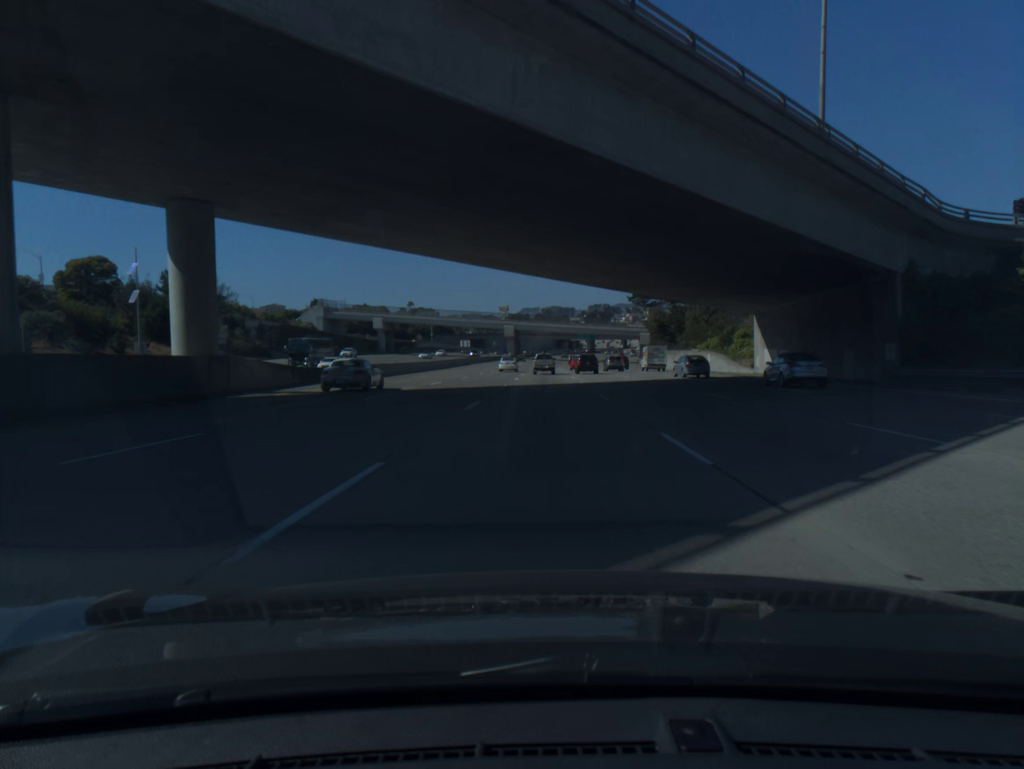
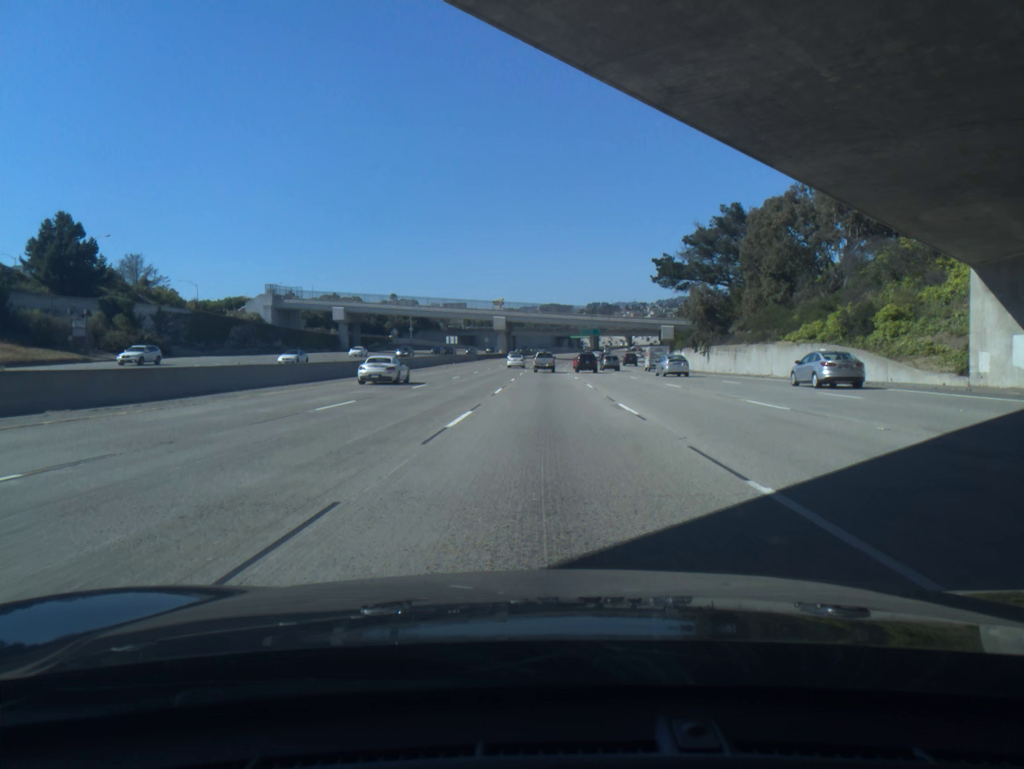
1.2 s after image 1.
(0.0, +33.6) m; 0°
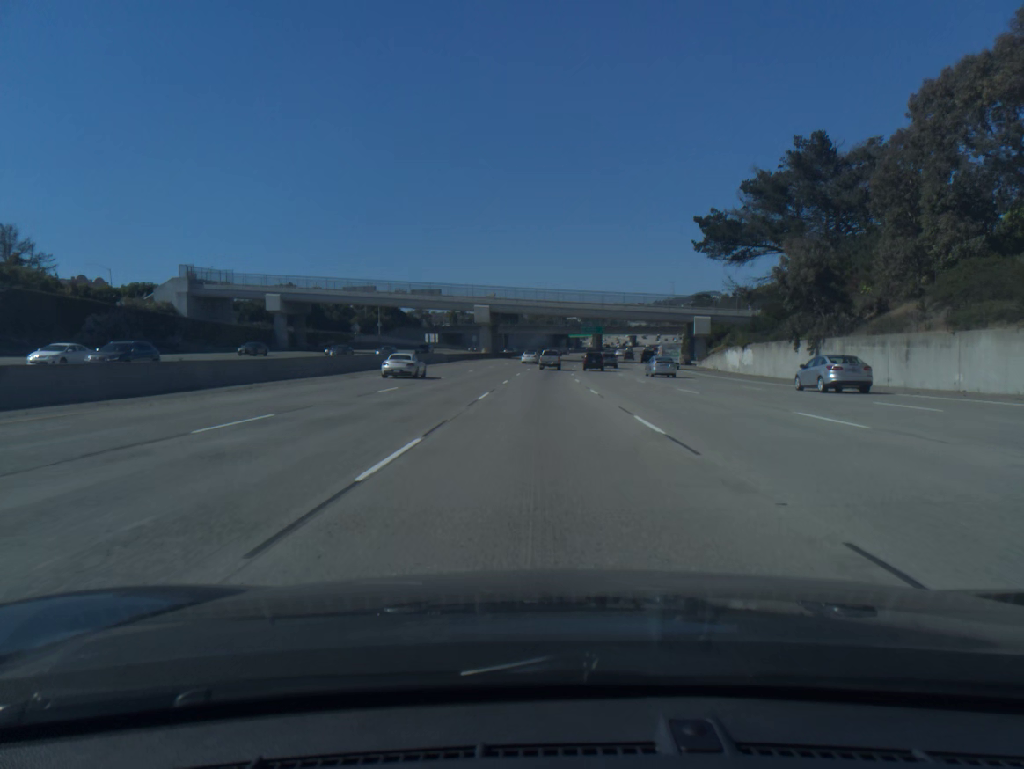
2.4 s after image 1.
(+0.1, +34.0) m; 0°
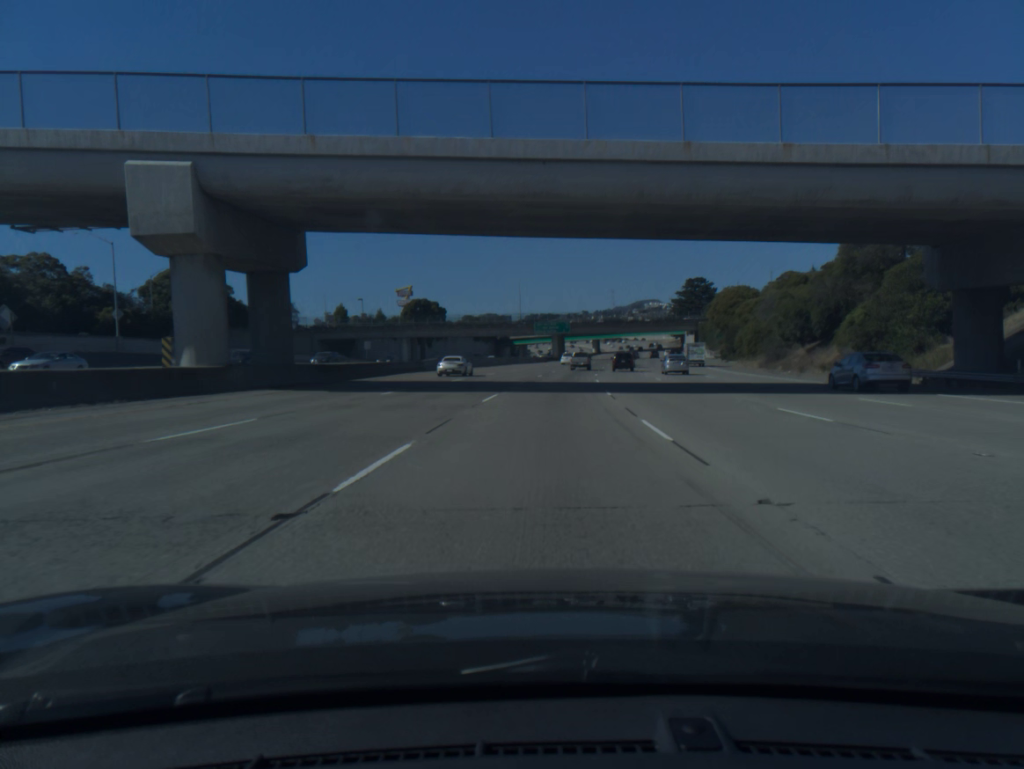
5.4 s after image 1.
(+1.6, +86.2) m; +4°
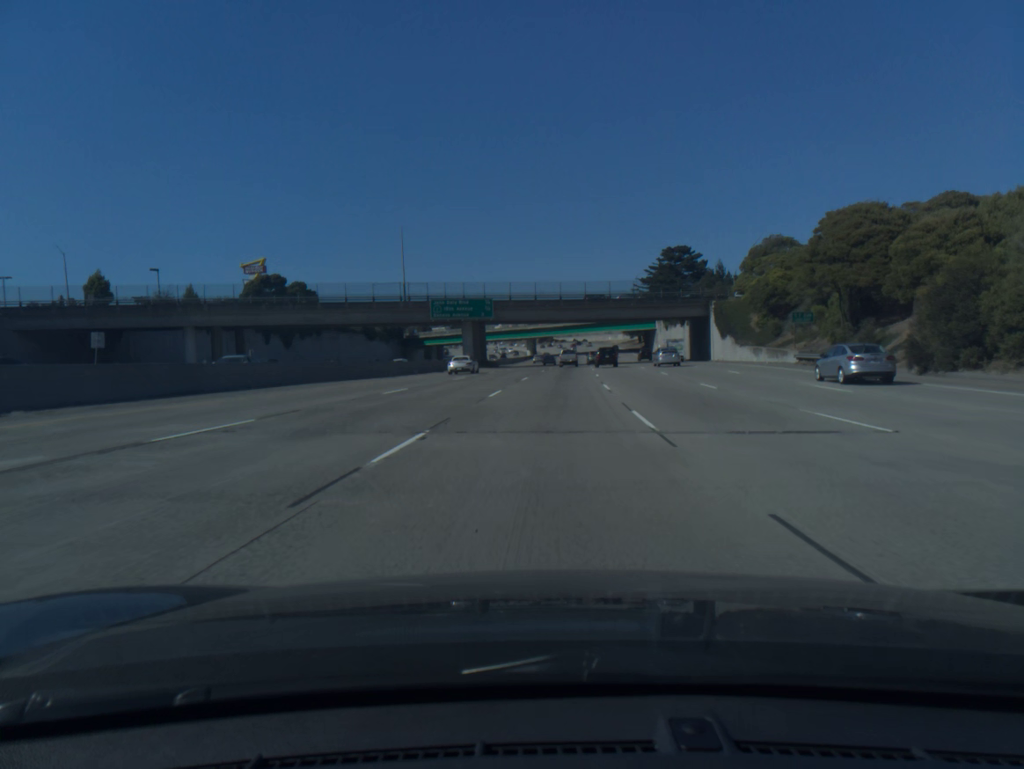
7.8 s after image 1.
(+3.4, +69.9) m; +5°
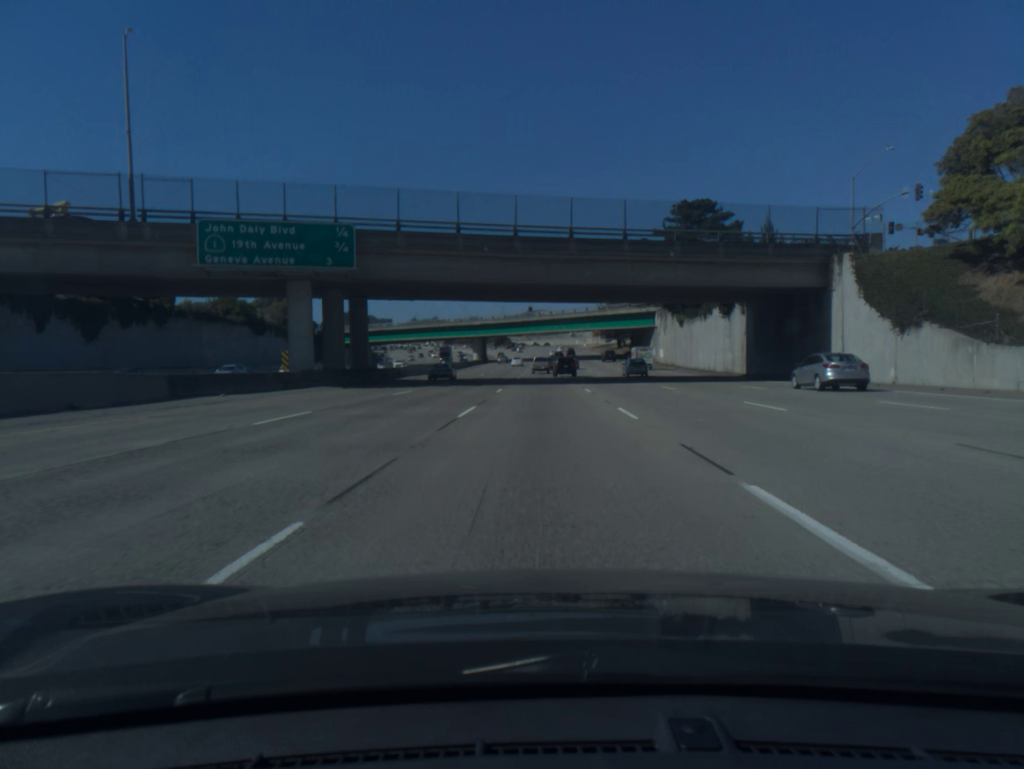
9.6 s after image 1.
(+1.7, +52.8) m; +3°
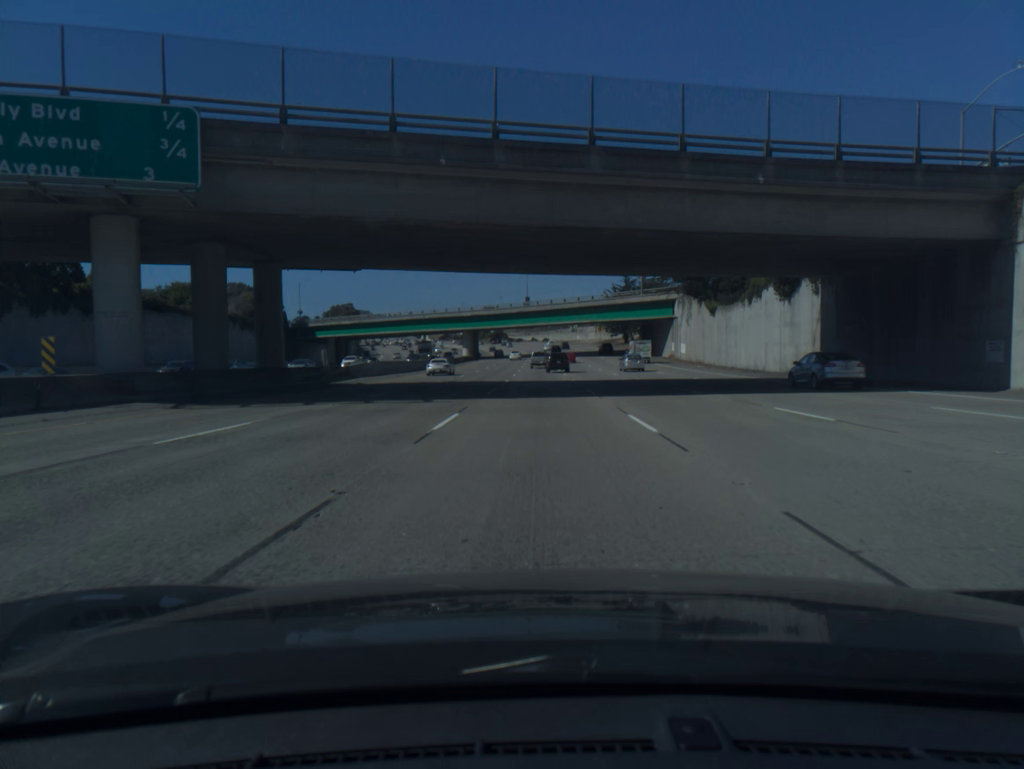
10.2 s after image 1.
(0.0, +17.8) m; 0°
